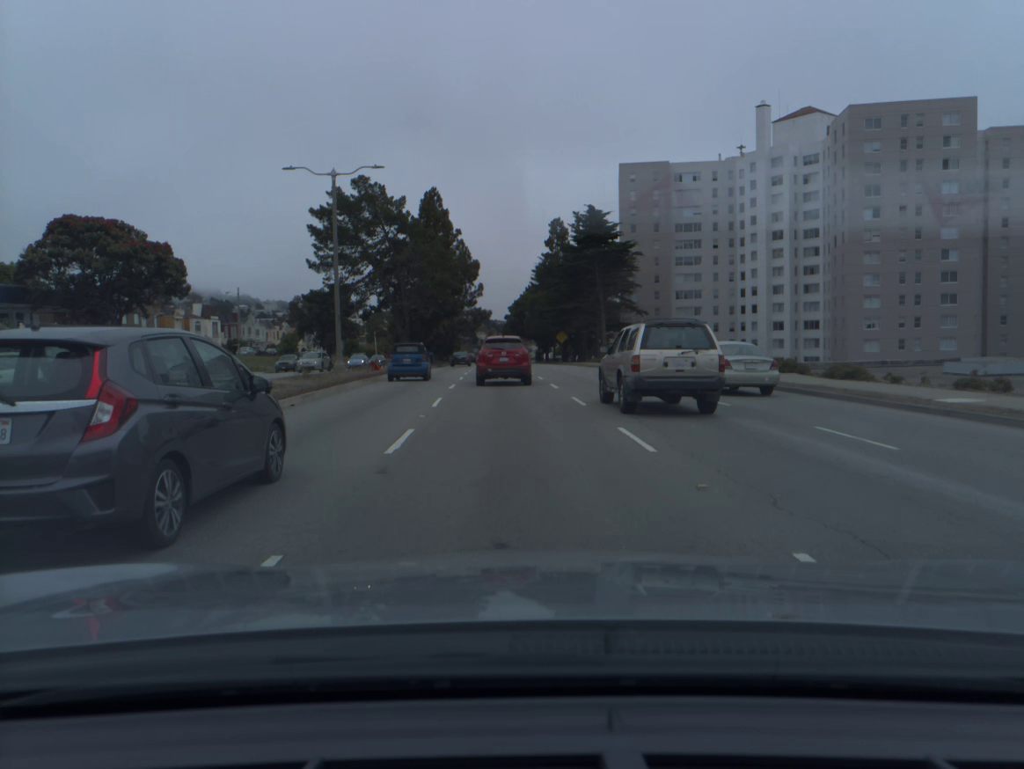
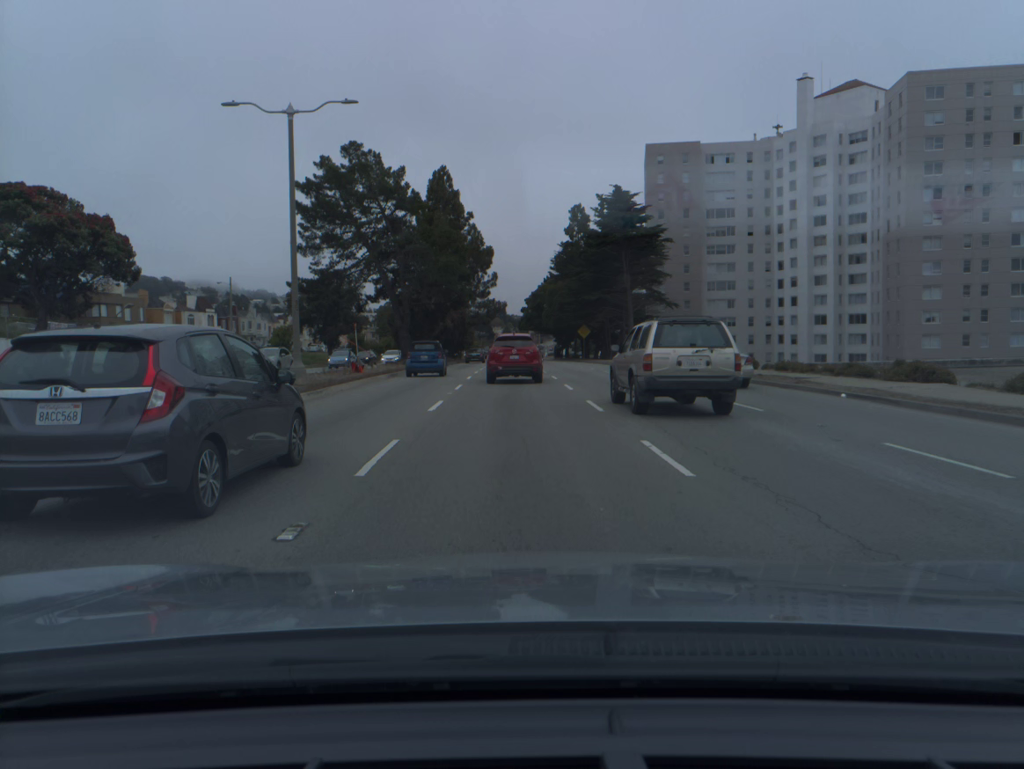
(-0.1, +9.2) m; -1°
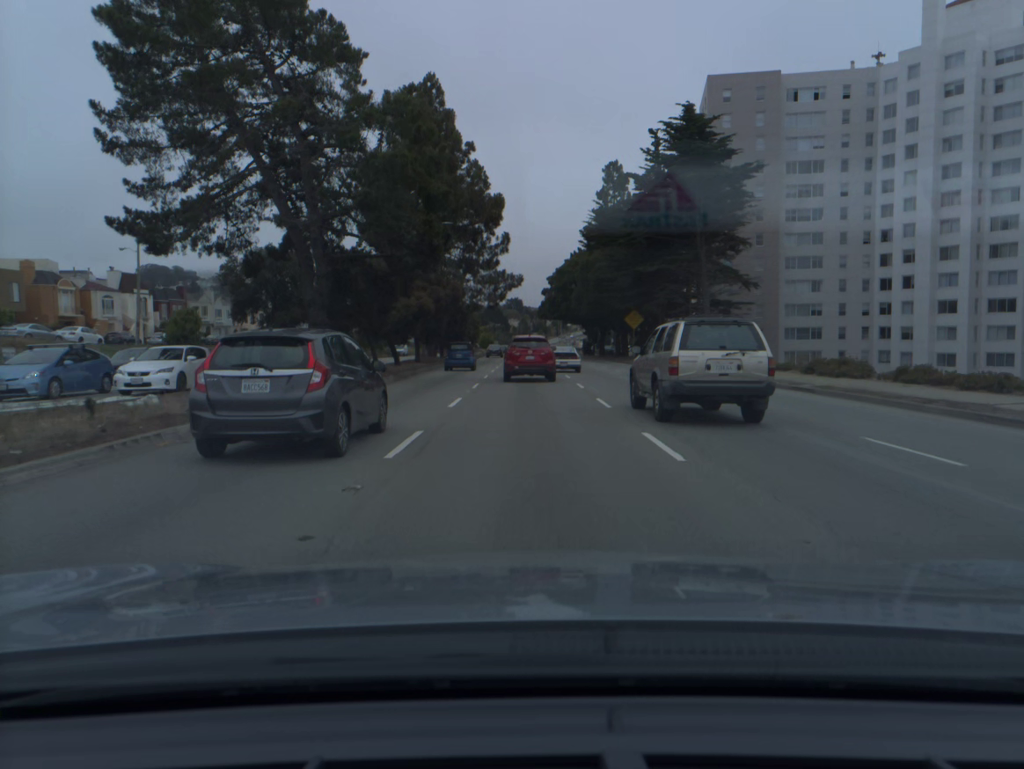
(-0.5, +28.5) m; -1°
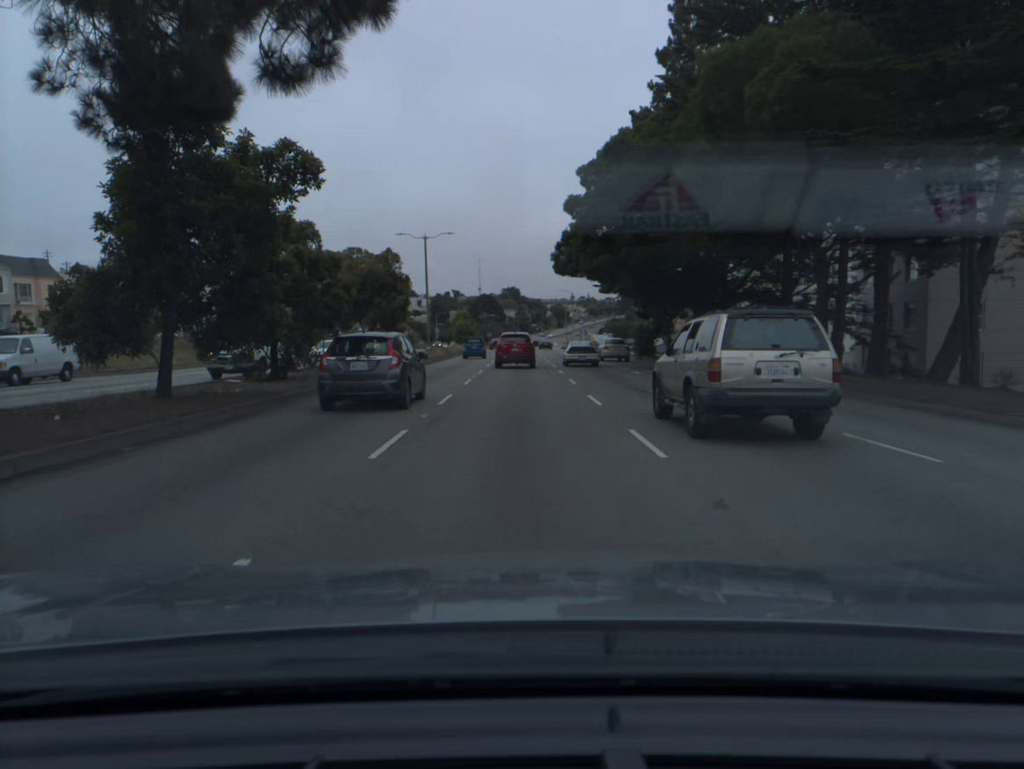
(+0.1, +51.8) m; 0°
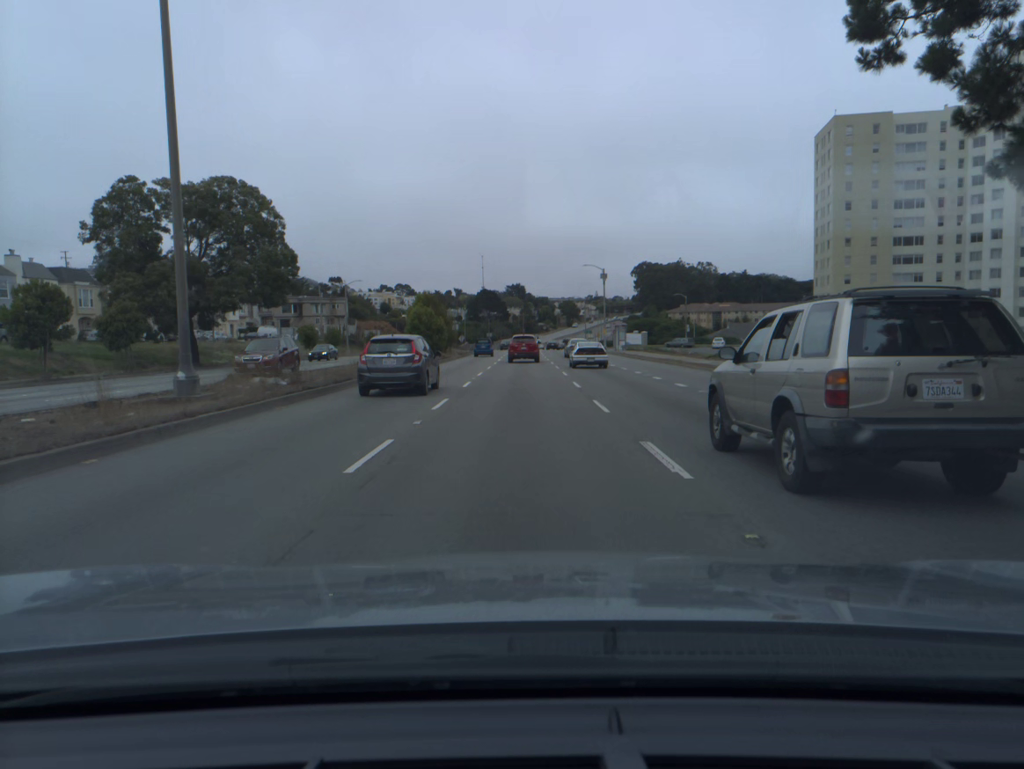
(0.0, +45.3) m; 0°
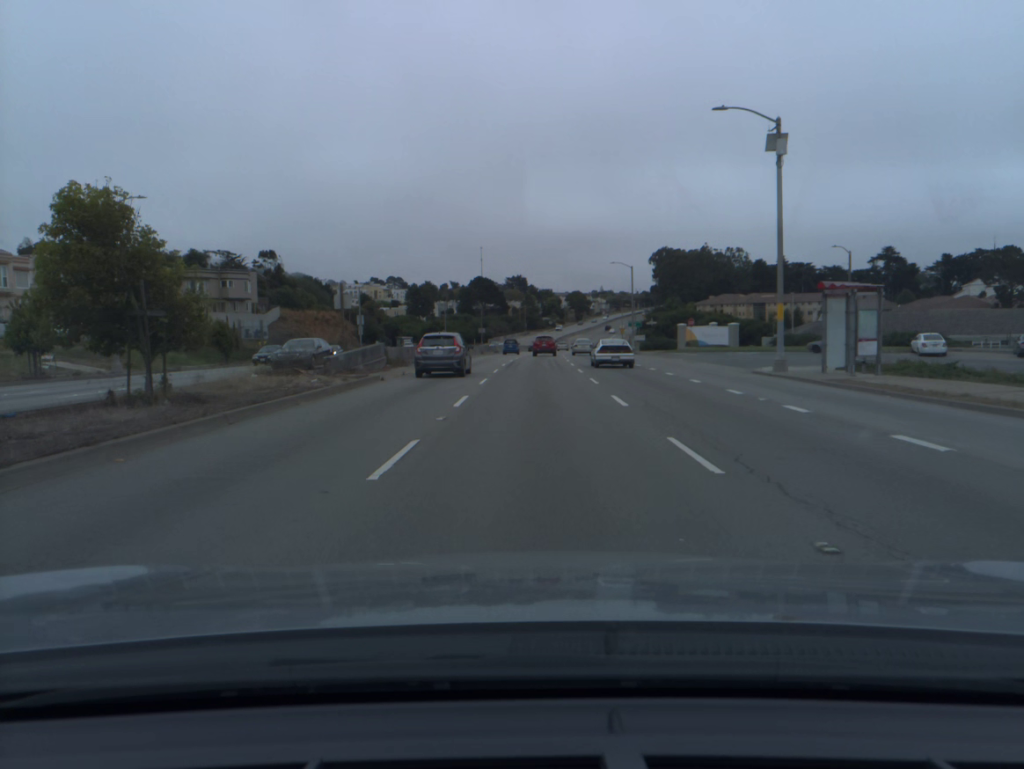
(-0.2, +59.5) m; 0°
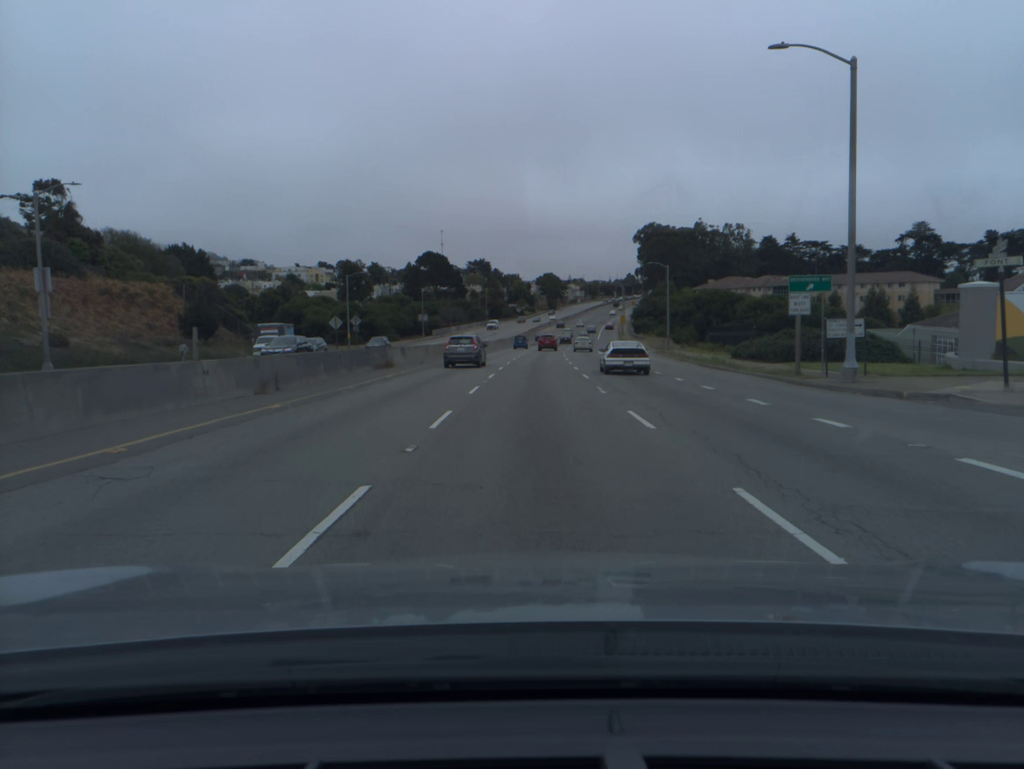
(+1.2, +62.3) m; +2°
